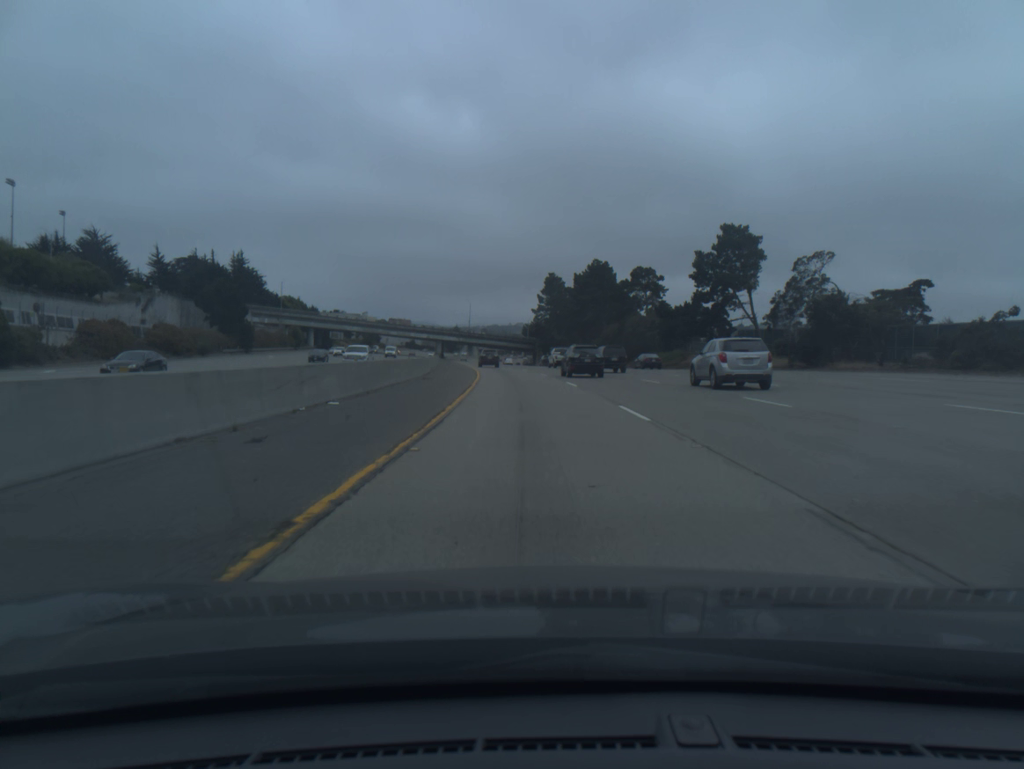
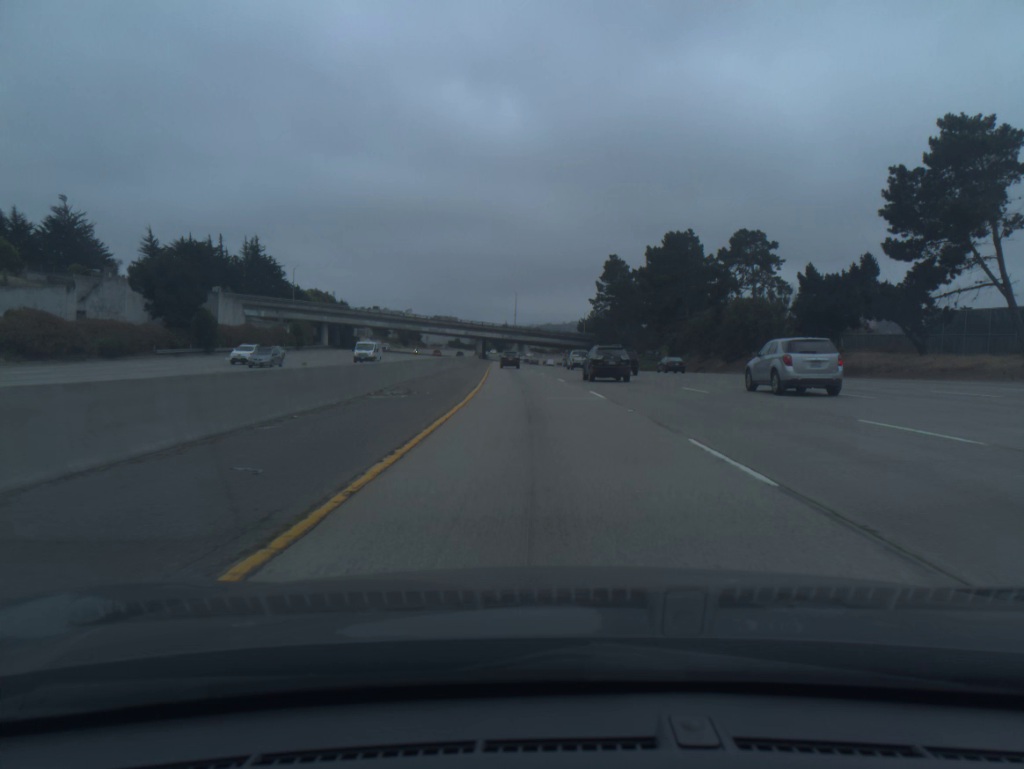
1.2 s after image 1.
(-1.2, +35.7) m; -4°
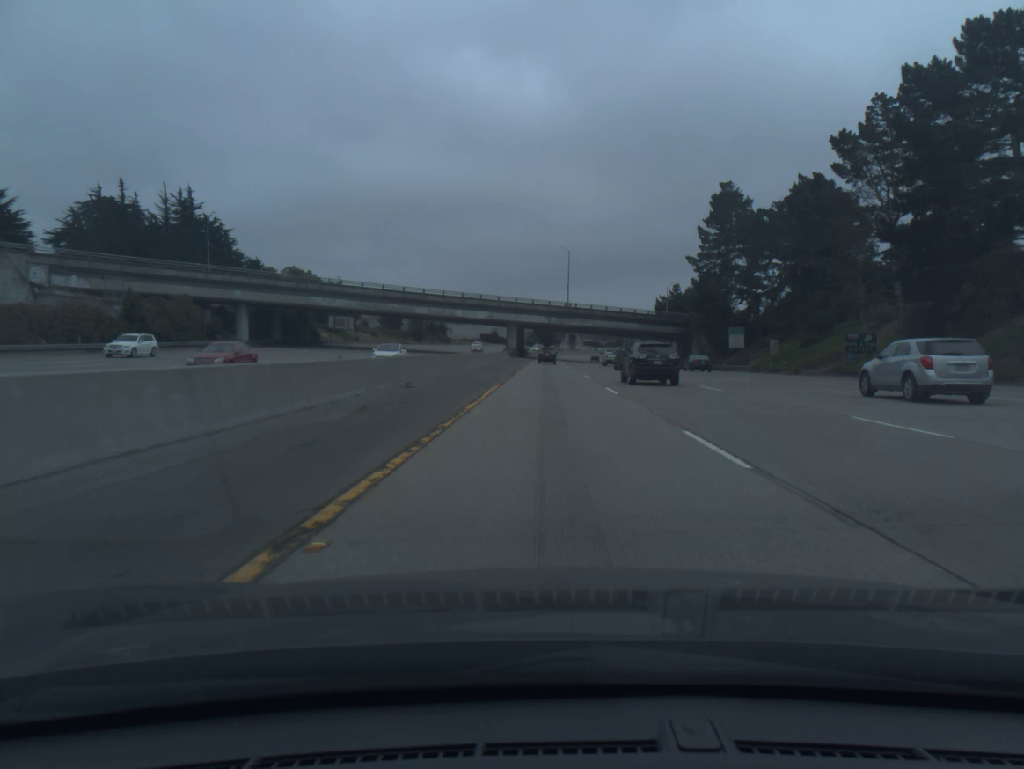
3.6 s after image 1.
(-3.2, +71.6) m; -4°
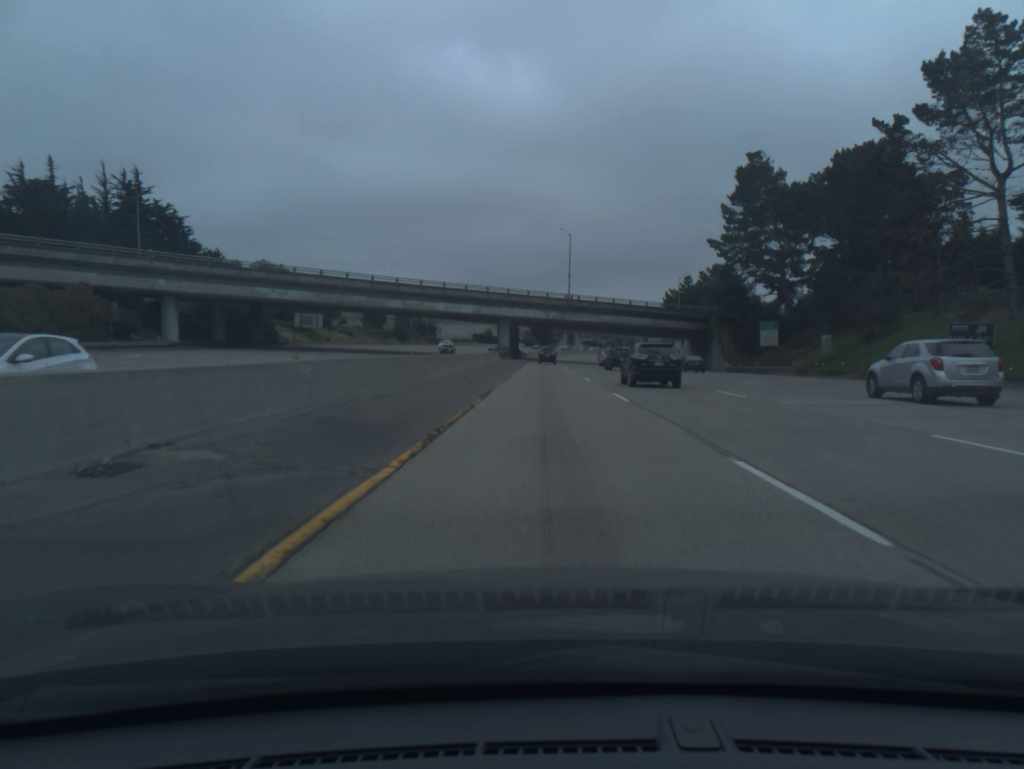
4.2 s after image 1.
(0.0, +17.8) m; 0°
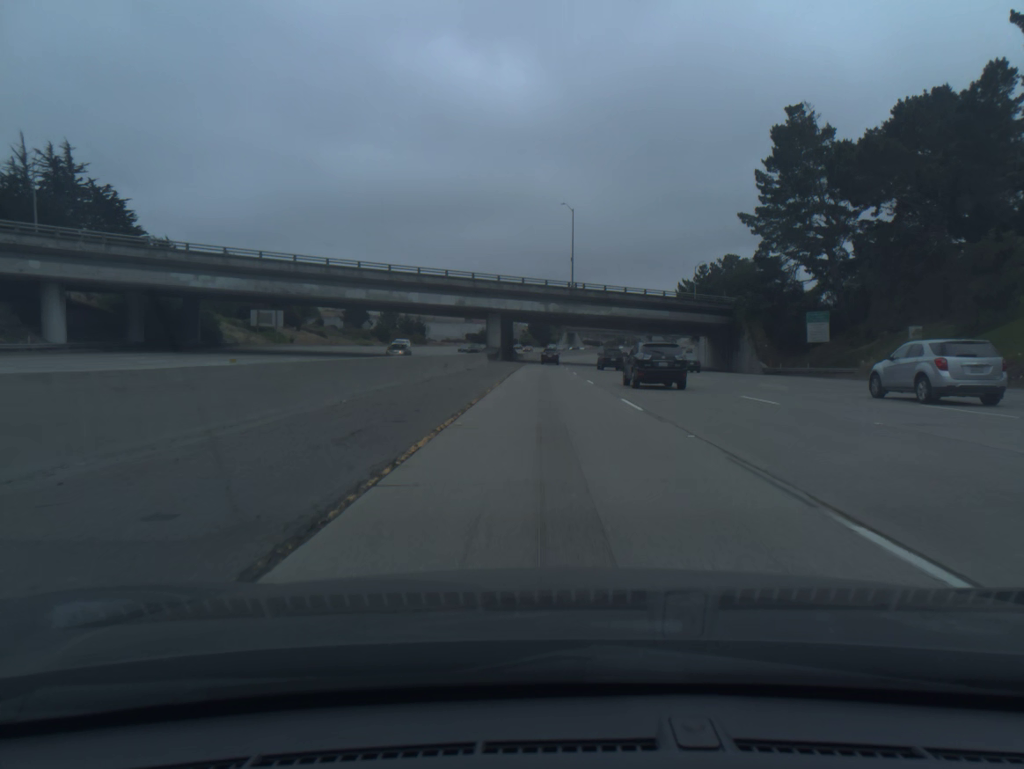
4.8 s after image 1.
(0.0, +17.9) m; 0°
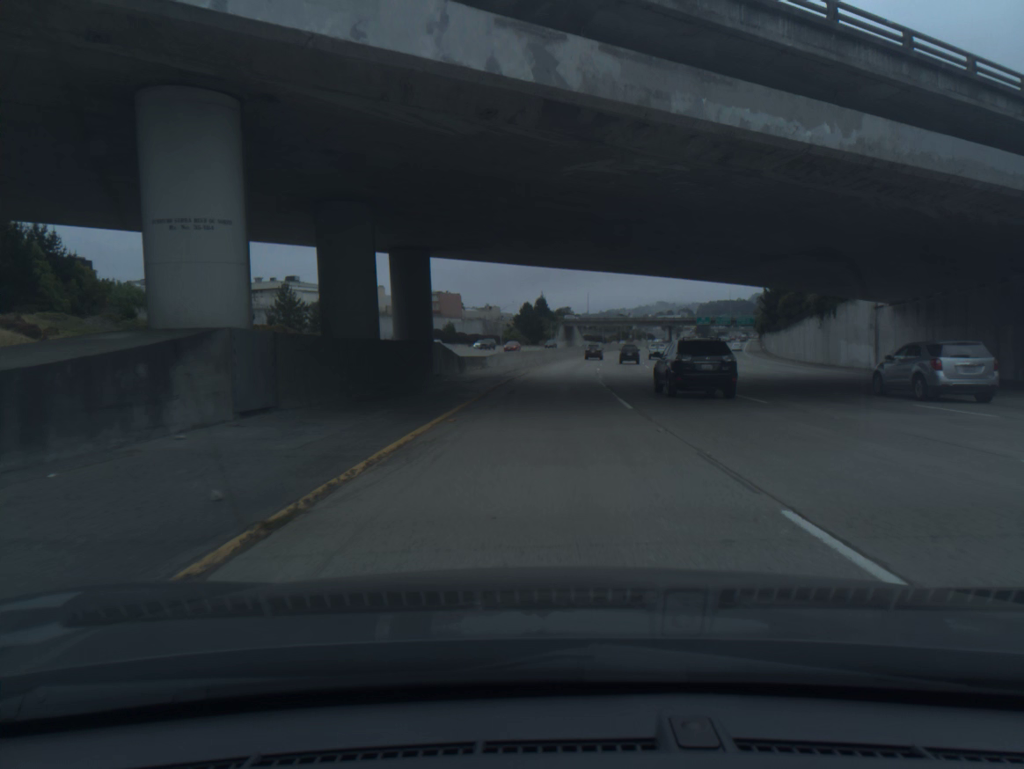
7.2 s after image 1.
(+0.2, +72.4) m; +1°
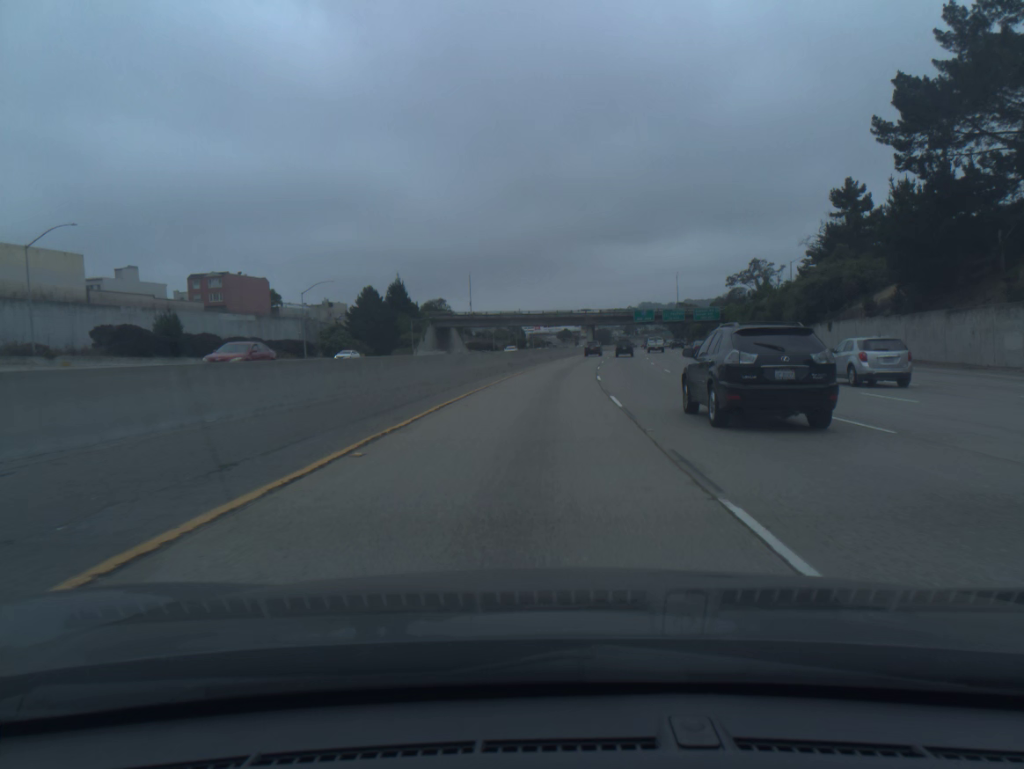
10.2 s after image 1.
(+6.4, +91.6) m; +8°
